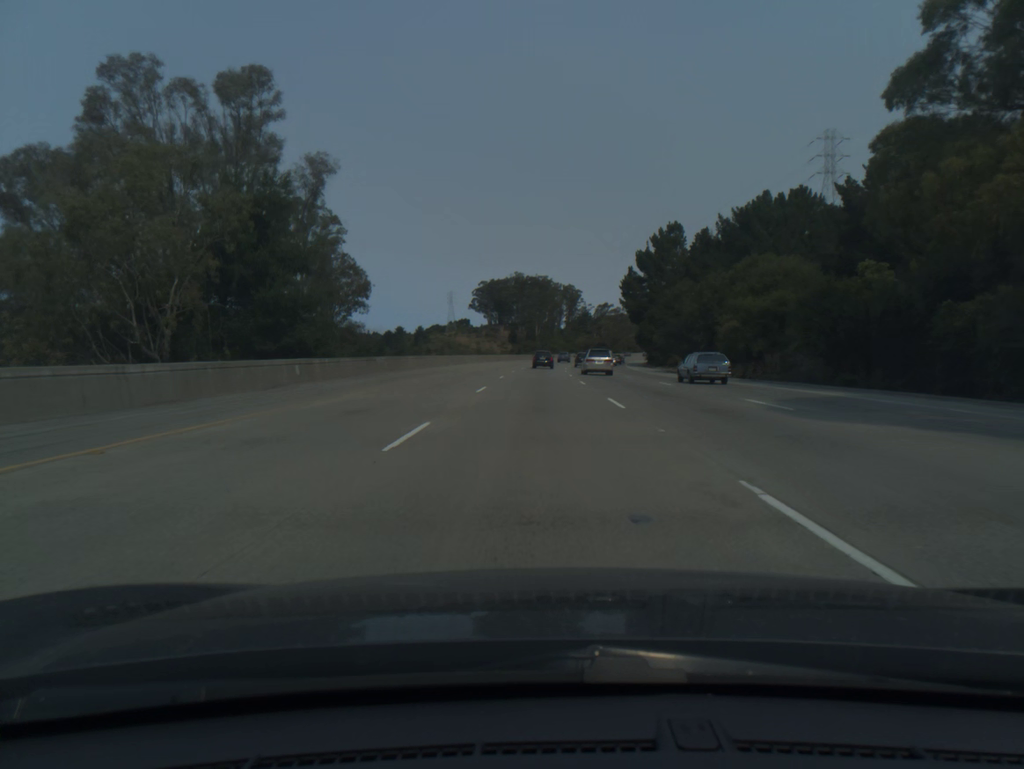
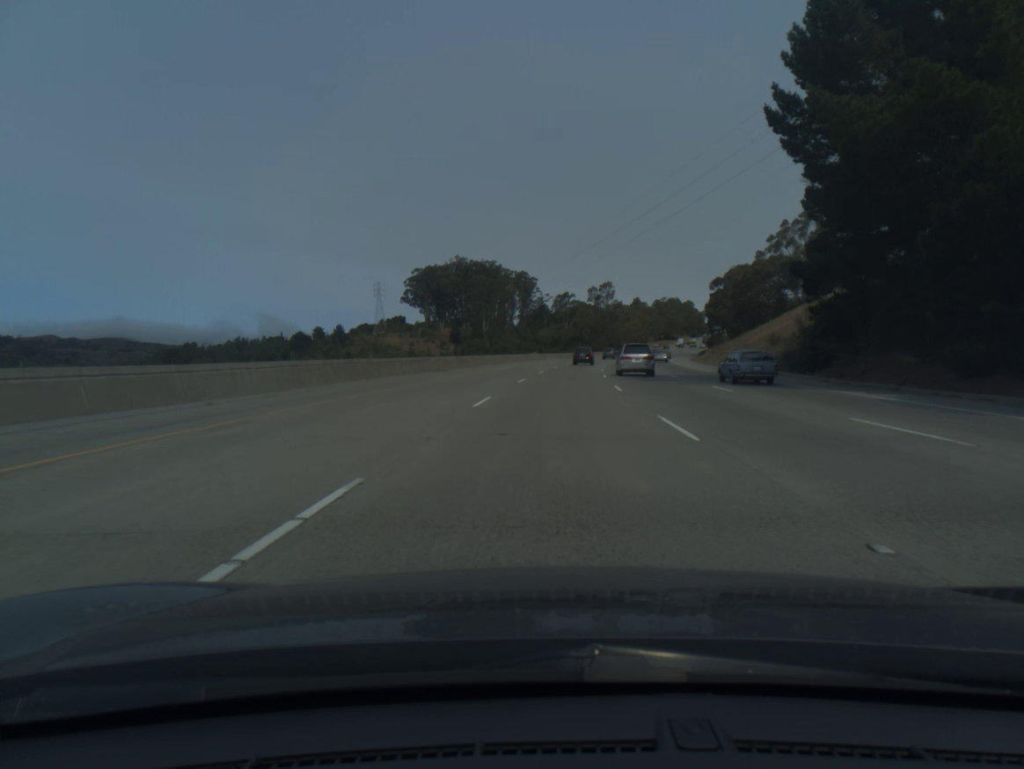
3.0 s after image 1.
(+1.3, +94.4) m; +3°
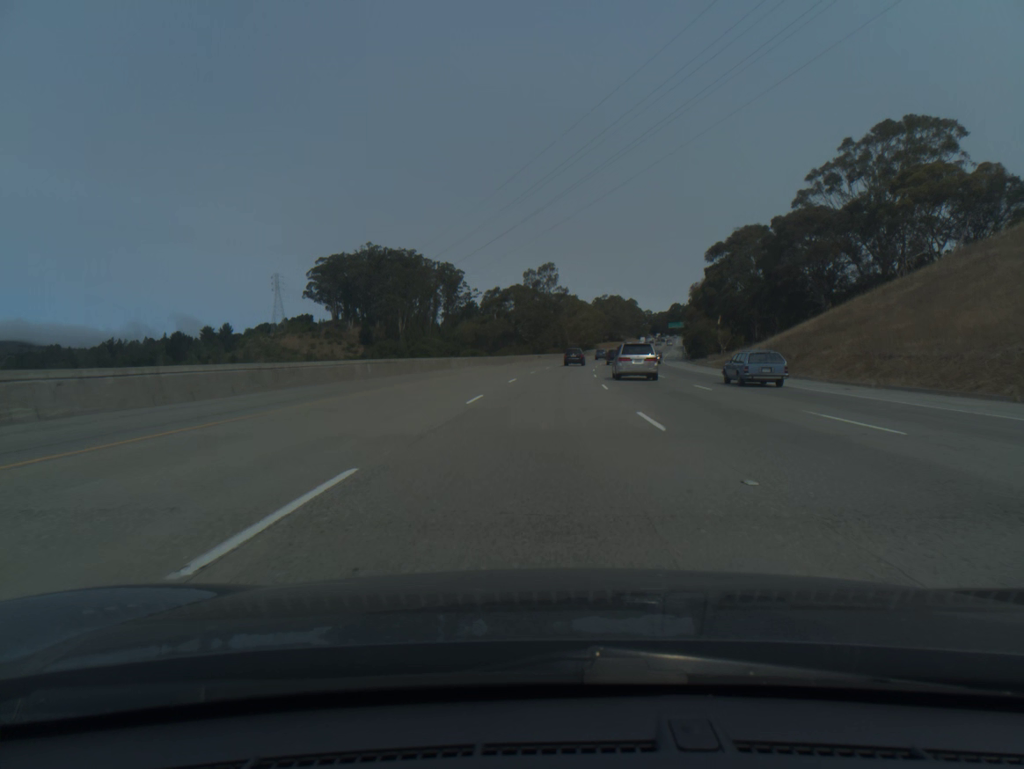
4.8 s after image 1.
(+2.6, +57.1) m; +5°
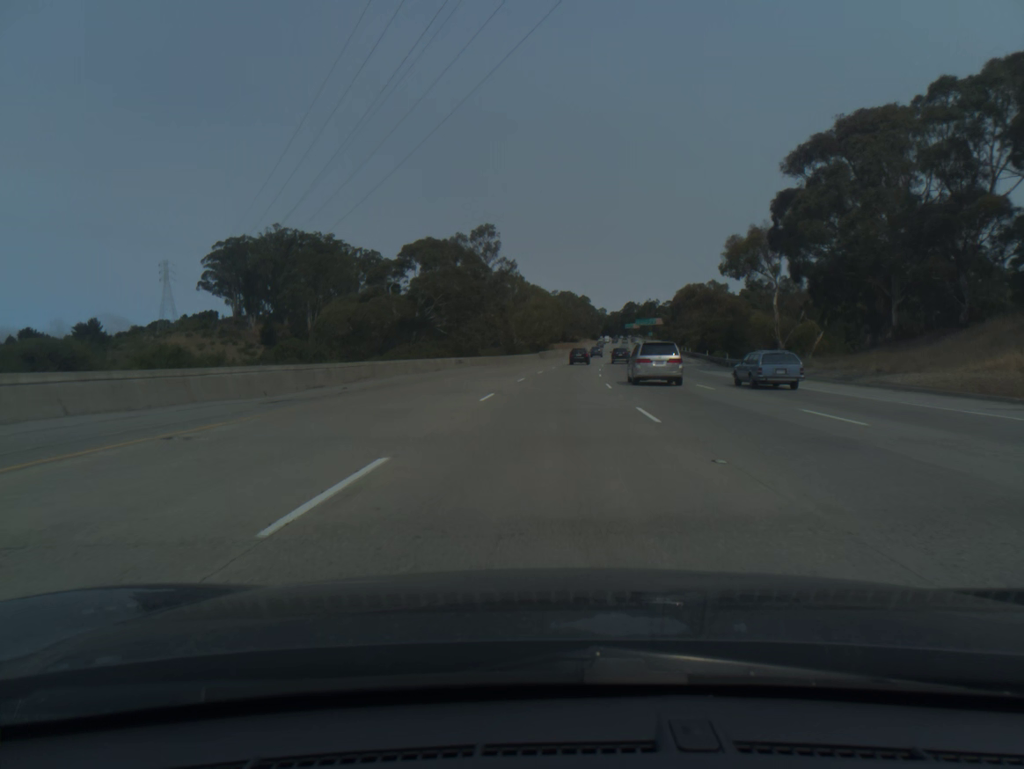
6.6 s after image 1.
(+1.8, +57.3) m; +4°
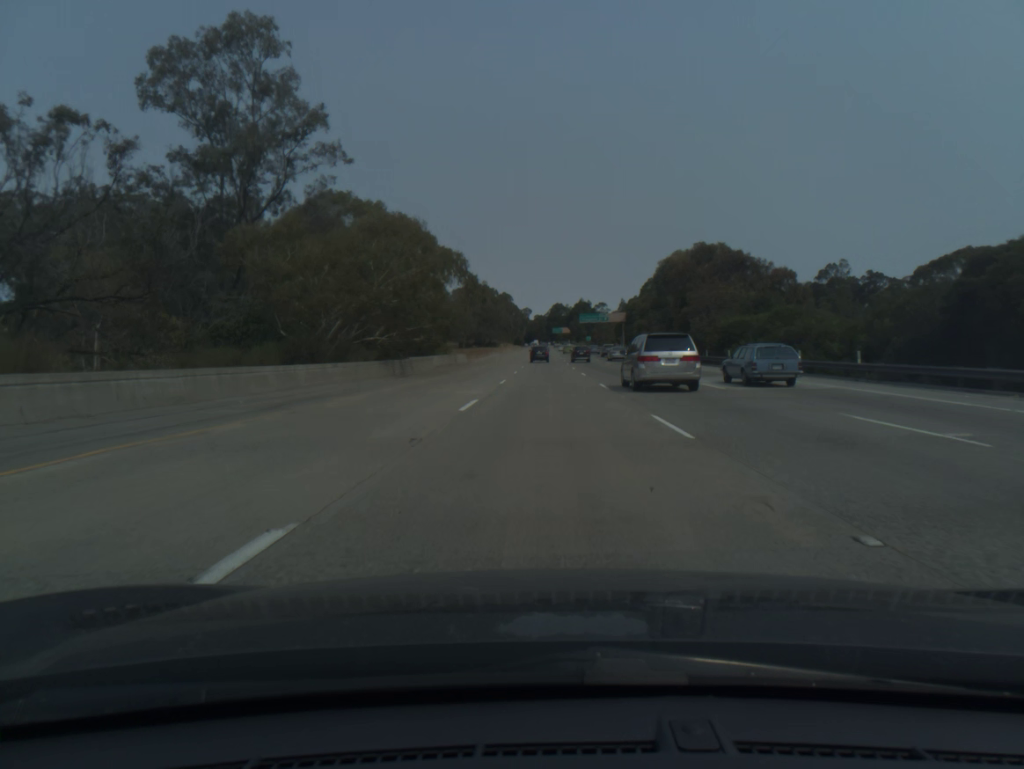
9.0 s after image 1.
(+4.0, +76.4) m; +6°
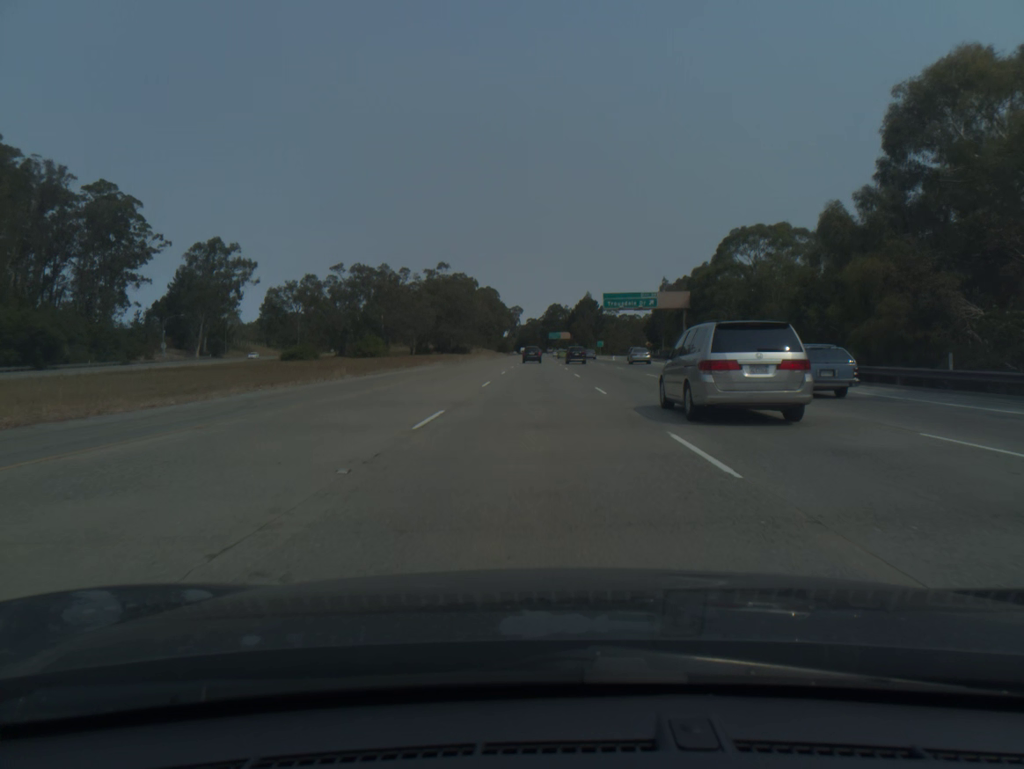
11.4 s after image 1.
(+0.7, +76.8) m; 0°
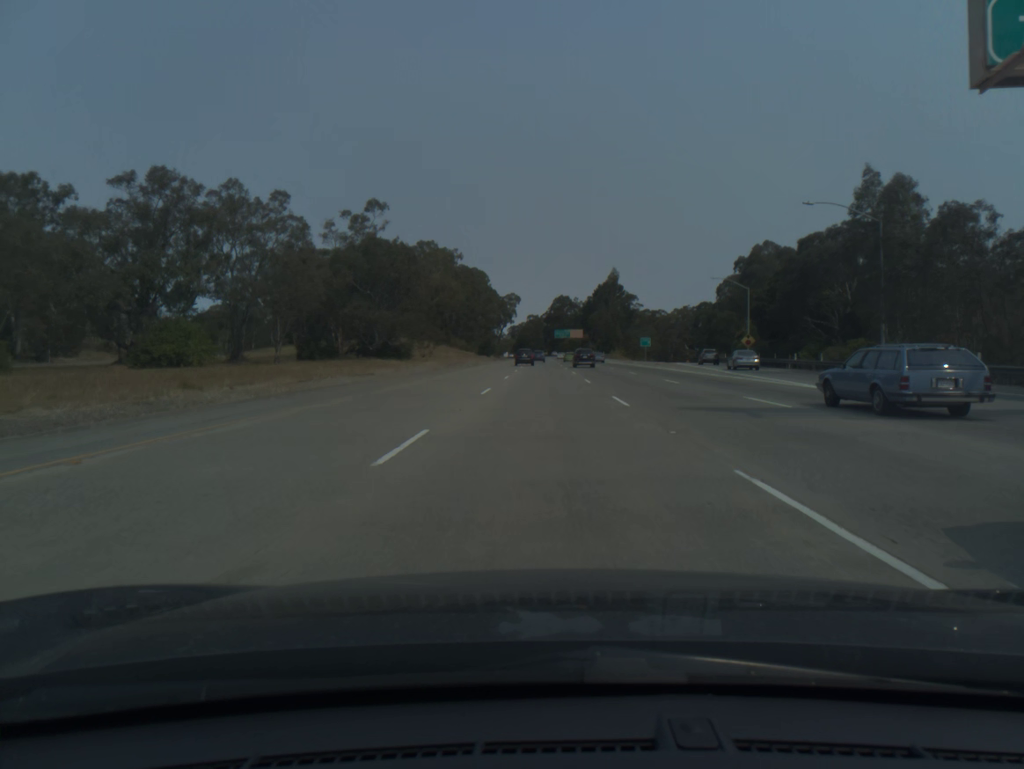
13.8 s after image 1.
(-0.3, +77.1) m; 0°
